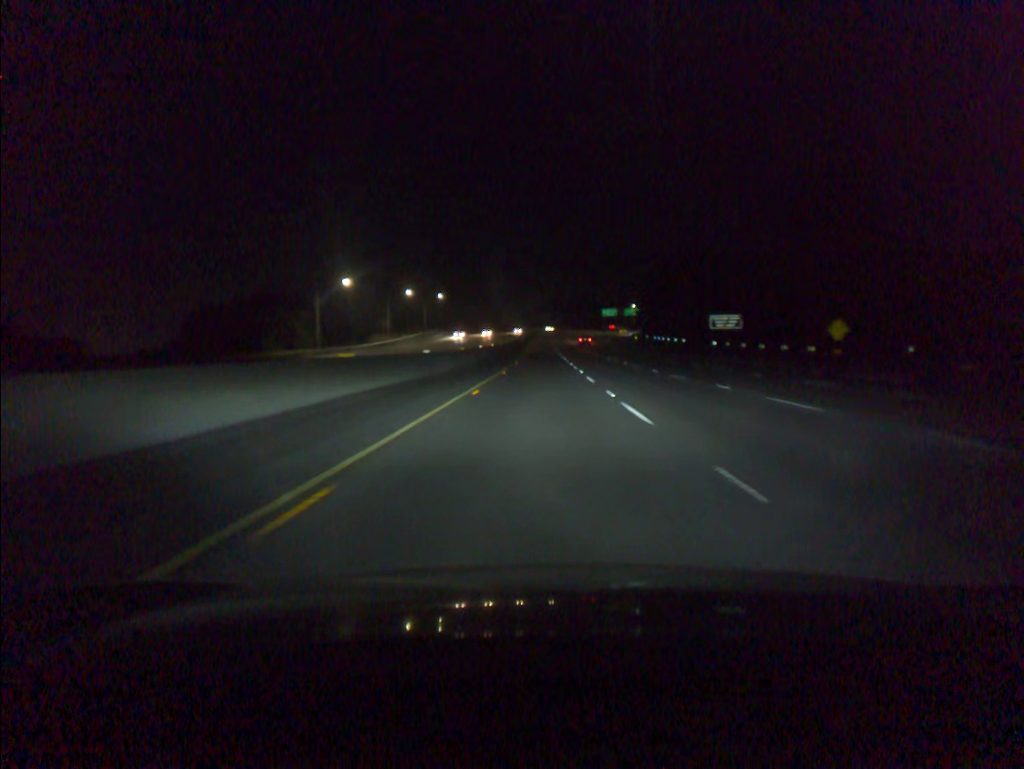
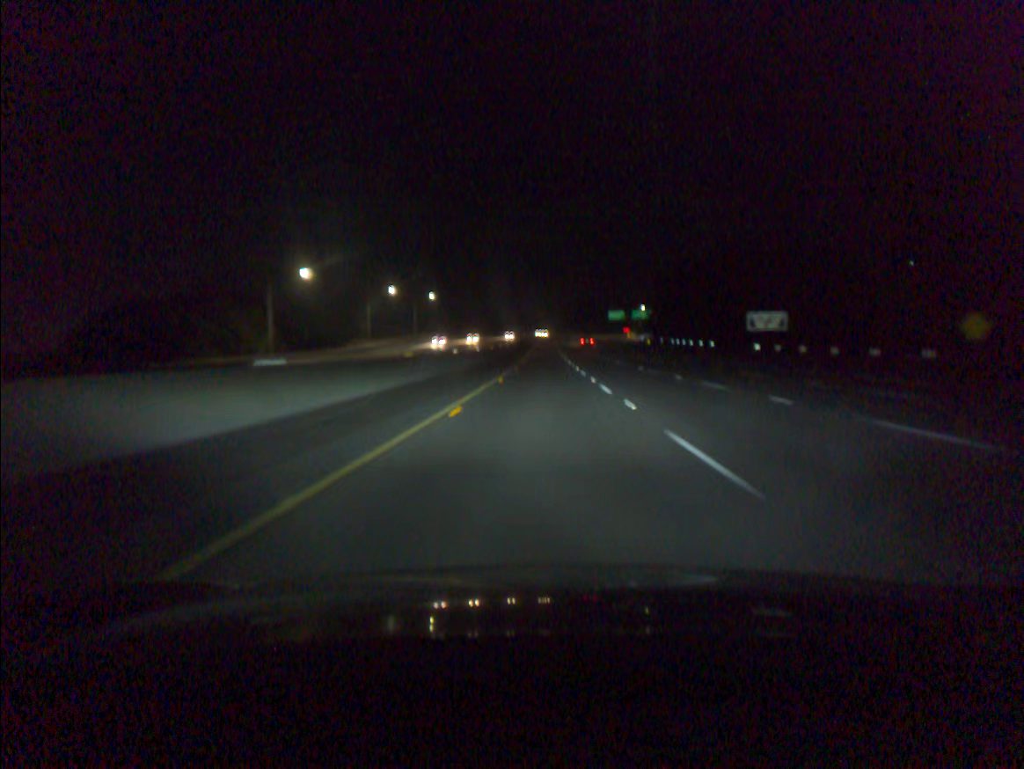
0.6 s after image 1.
(0.0, +20.0) m; 0°
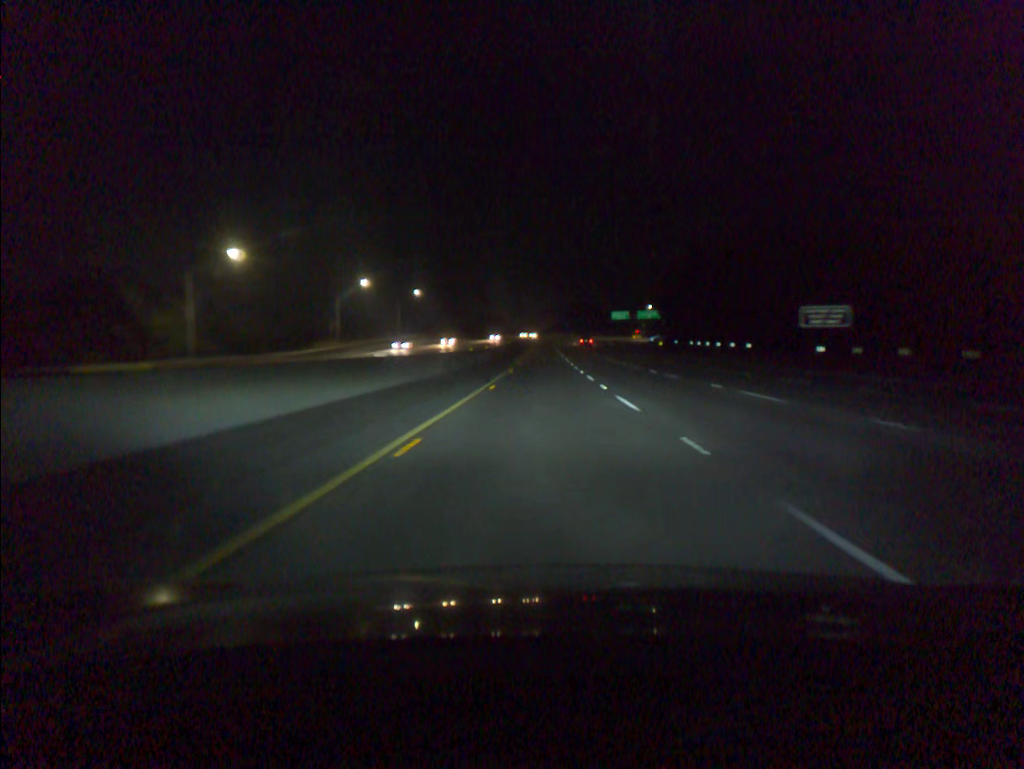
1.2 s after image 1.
(0.0, +20.0) m; 0°
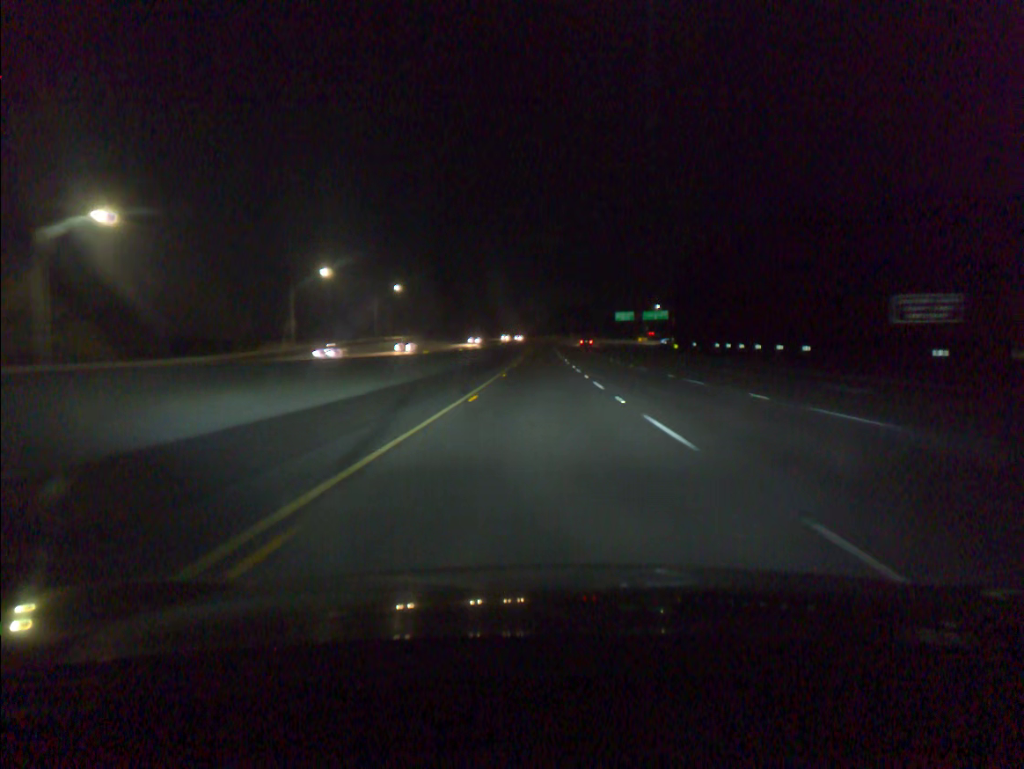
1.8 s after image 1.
(0.0, +19.9) m; 0°
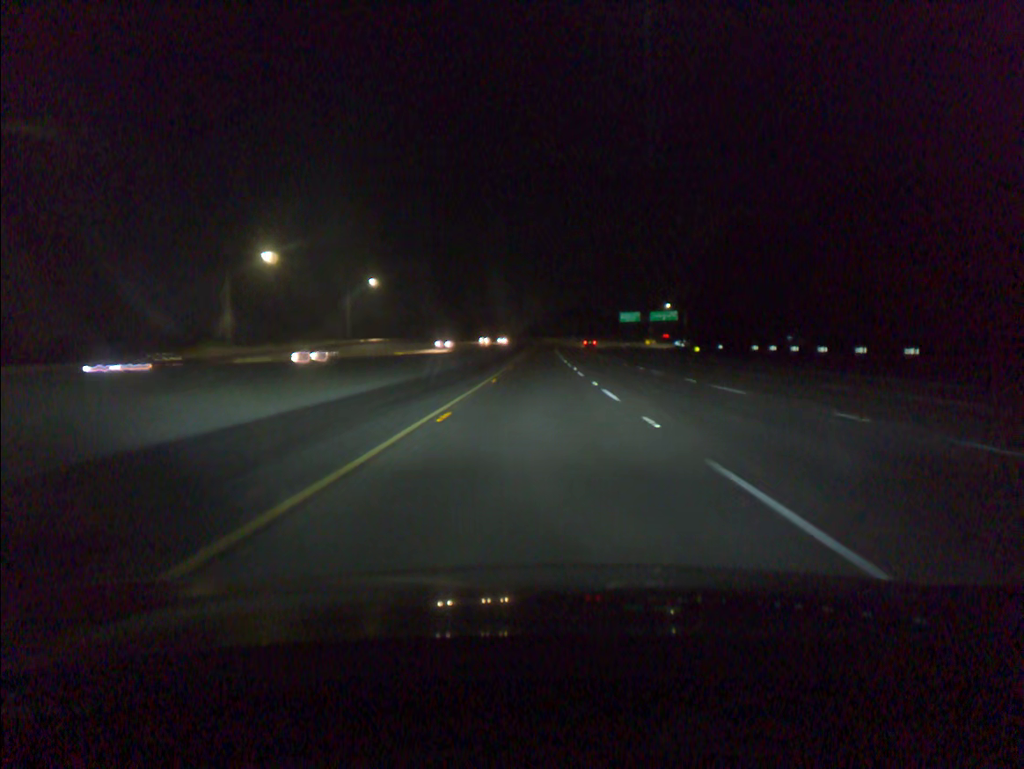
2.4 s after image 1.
(0.0, +19.9) m; 0°
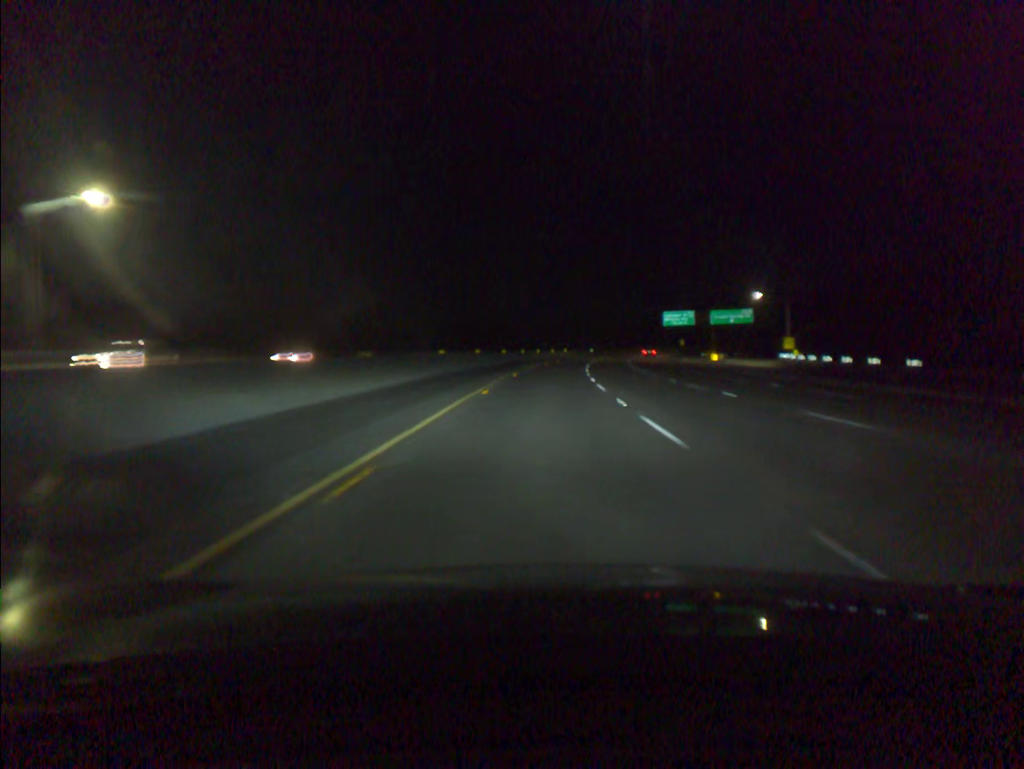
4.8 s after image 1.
(-0.2, +79.2) m; 0°
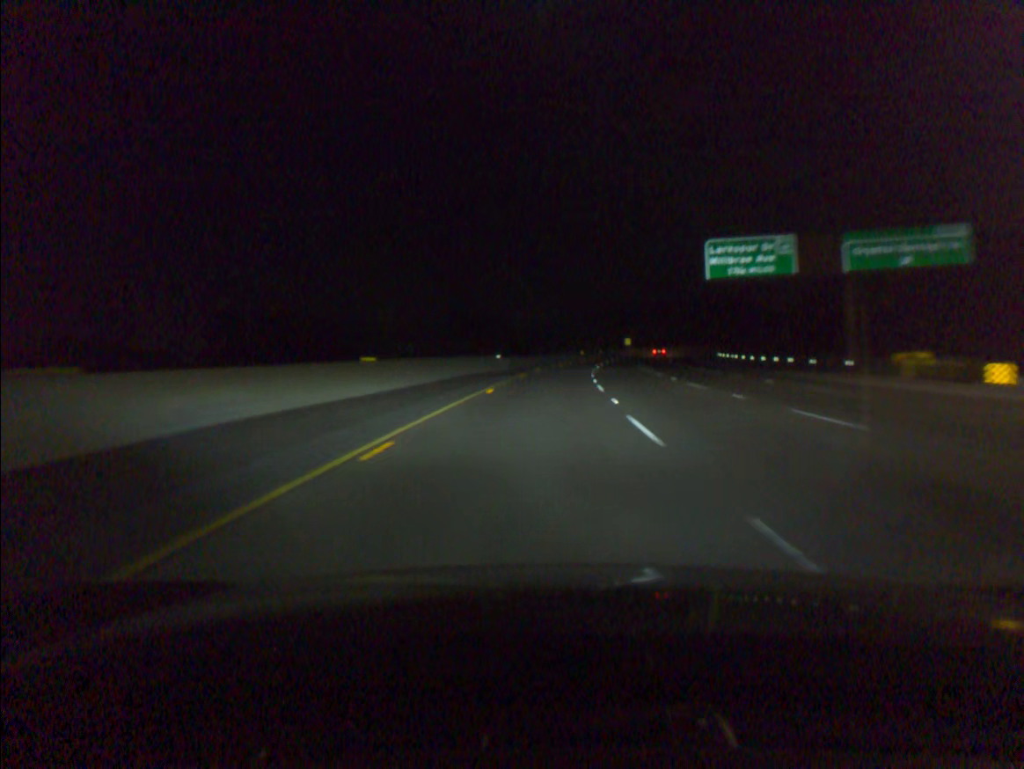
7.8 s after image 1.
(+5.6, +99.3) m; +7°
